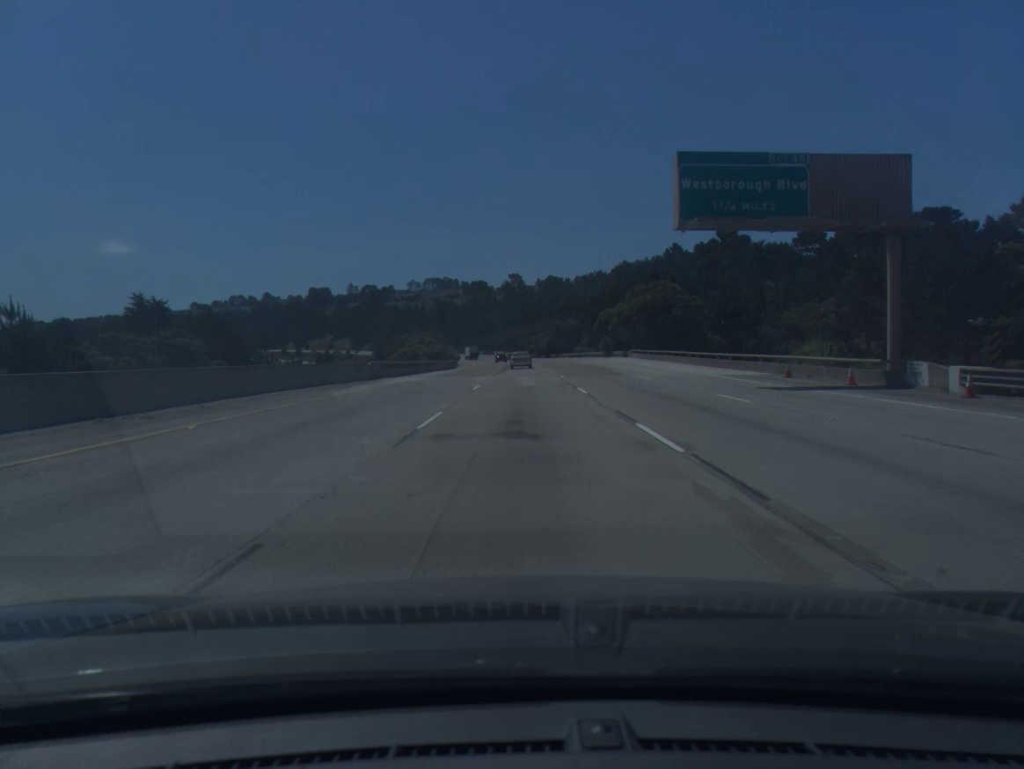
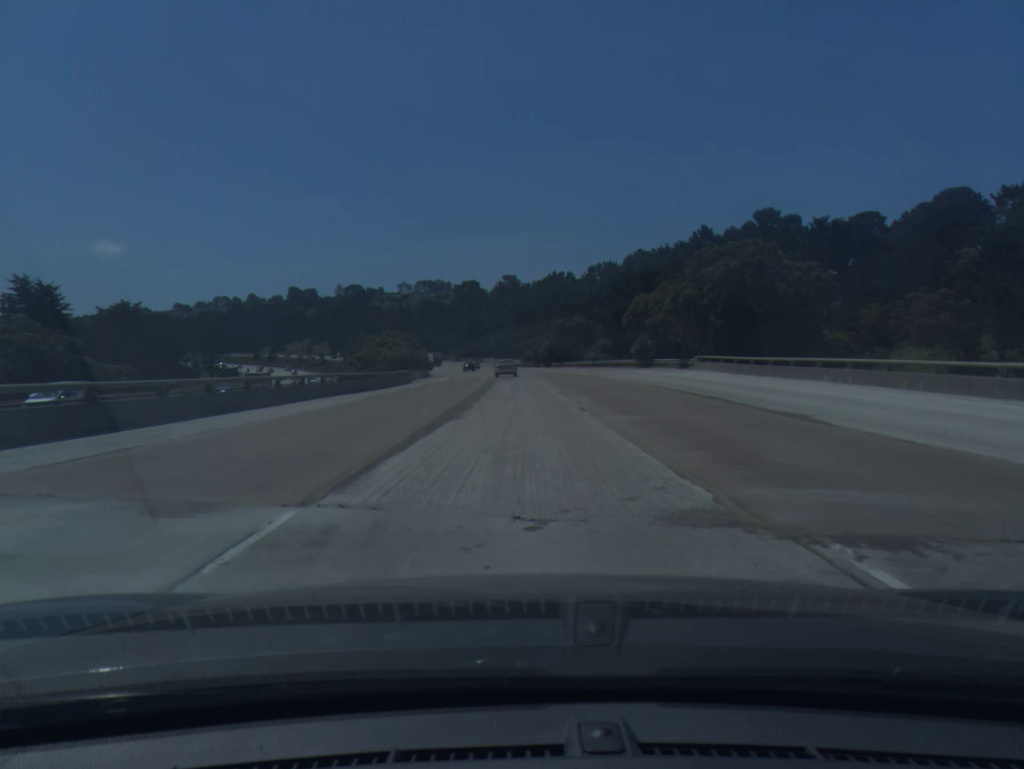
(+0.2, +36.2) m; 0°
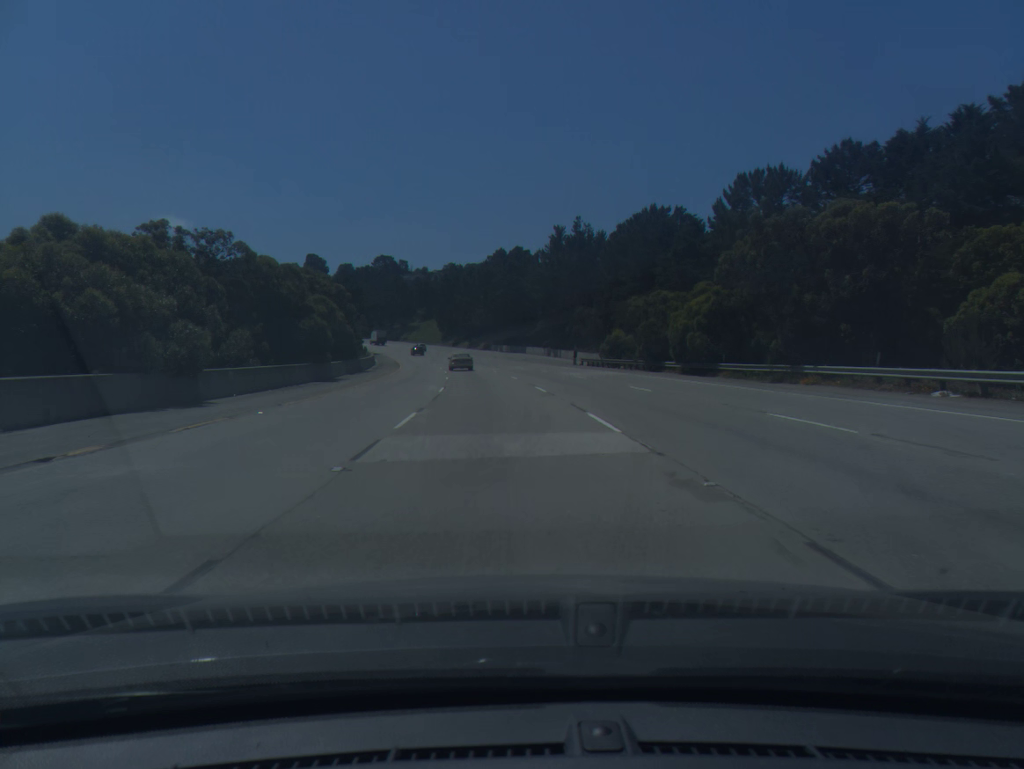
(-2.1, +90.7) m; -4°
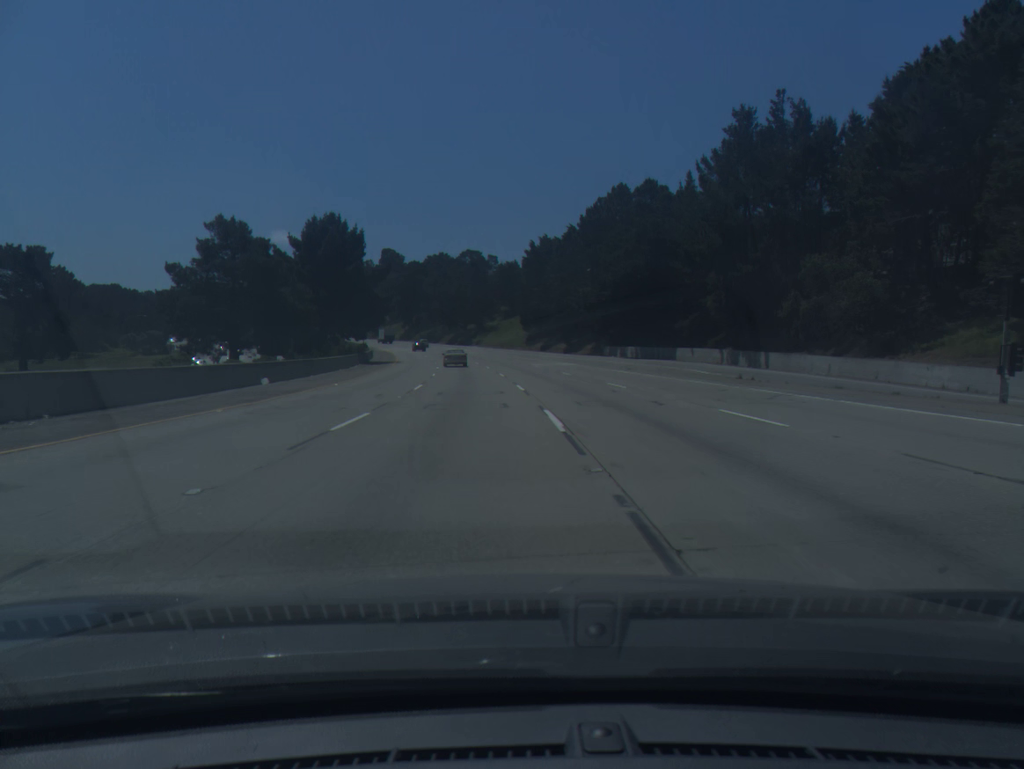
(-4.3, +73.4) m; -7°
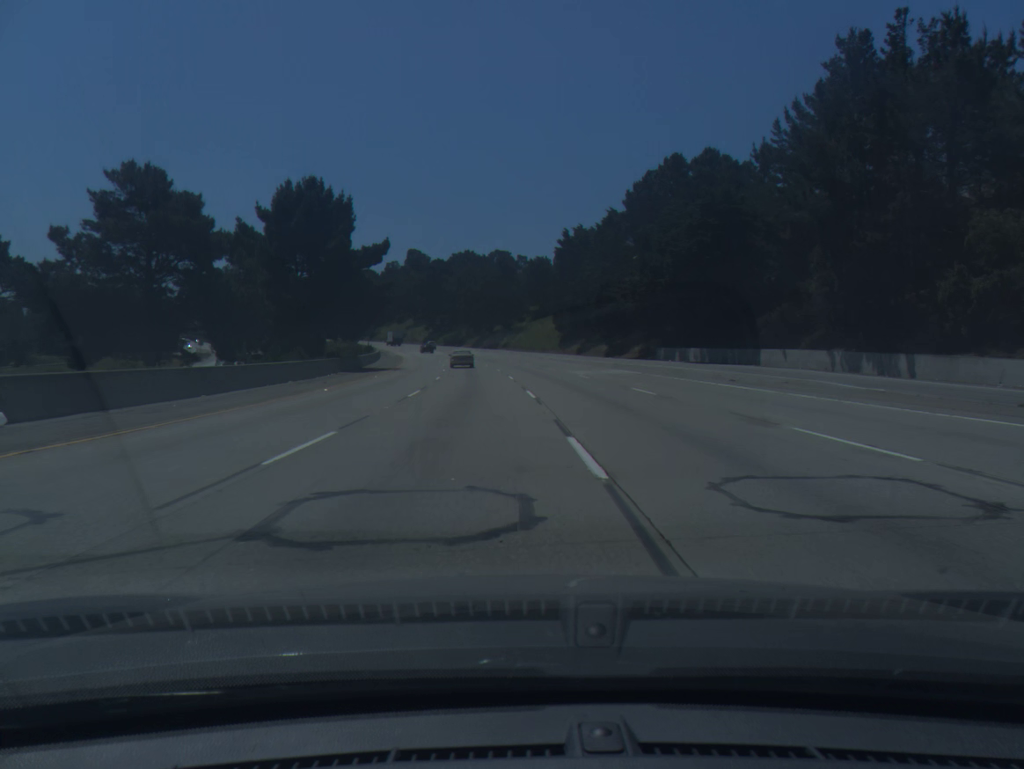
(-0.4, +18.4) m; -2°
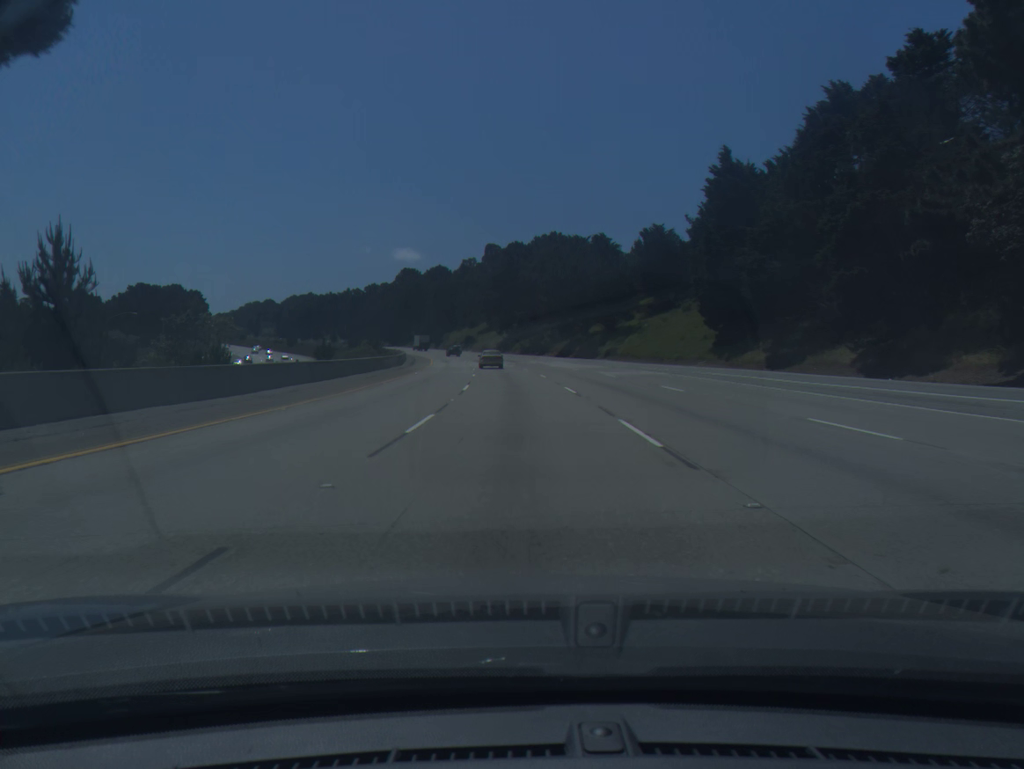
(-3.3, +54.9) m; -6°
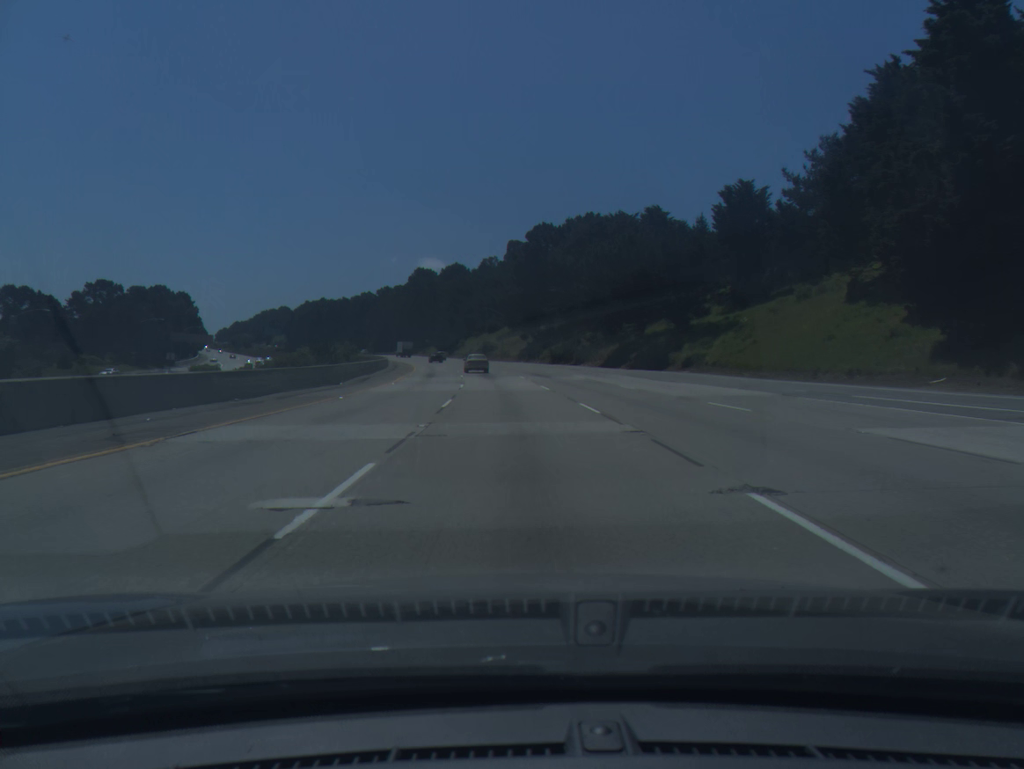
(-0.6, +36.5) m; -2°
